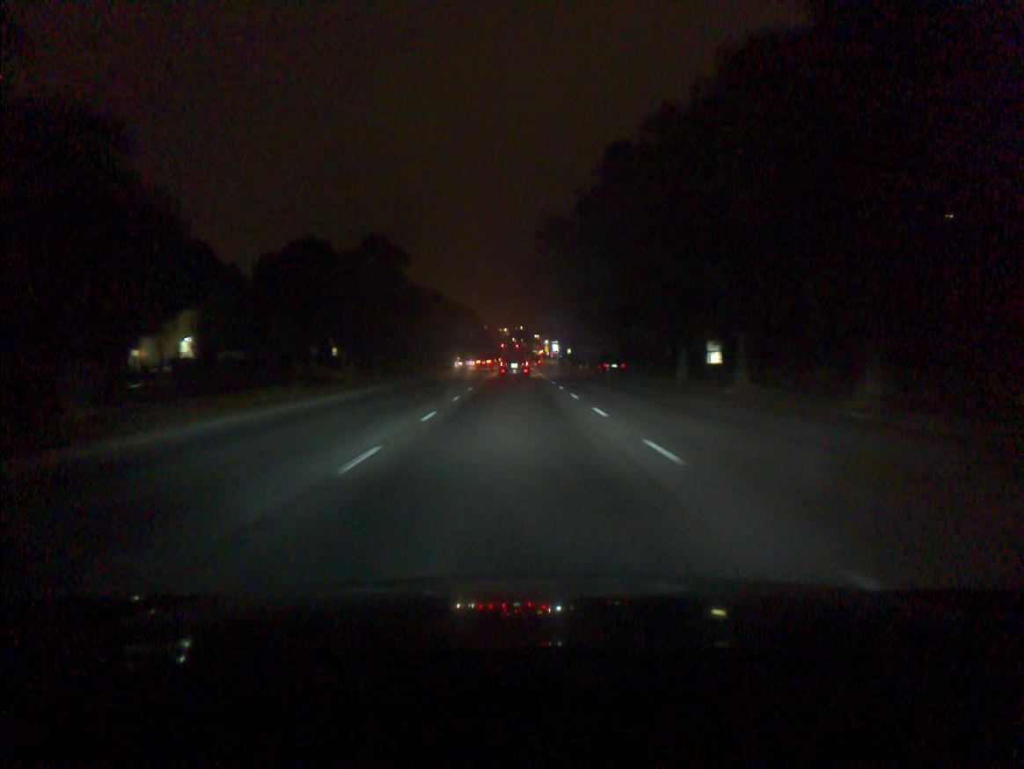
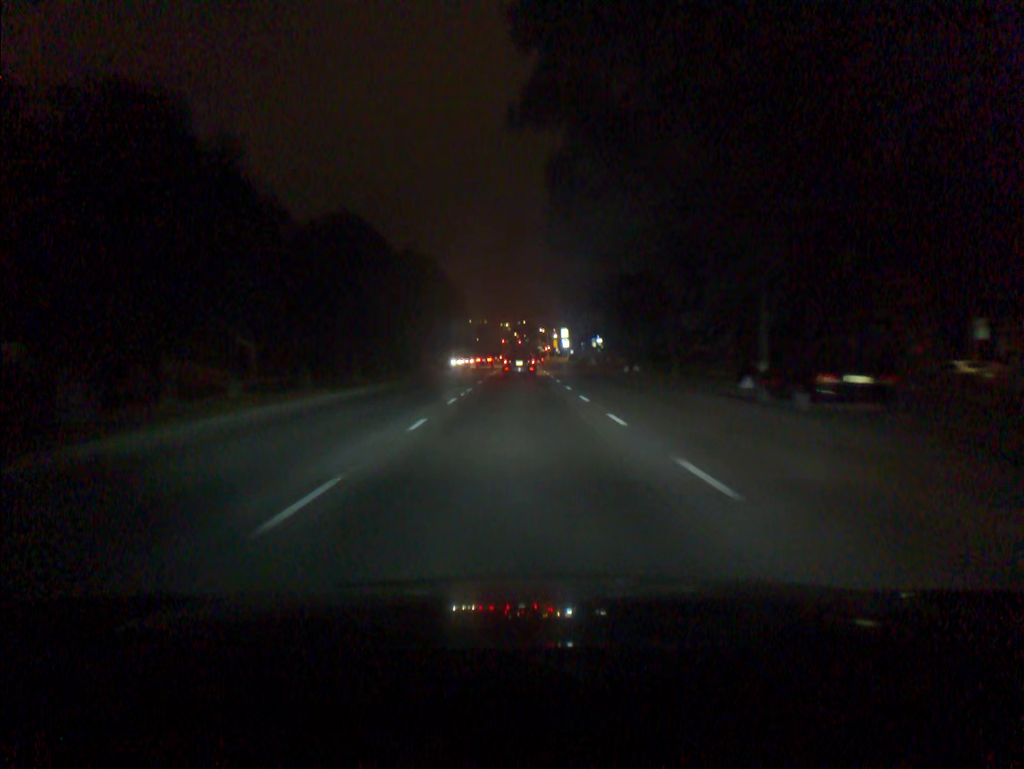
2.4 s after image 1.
(-0.1, +38.4) m; 0°
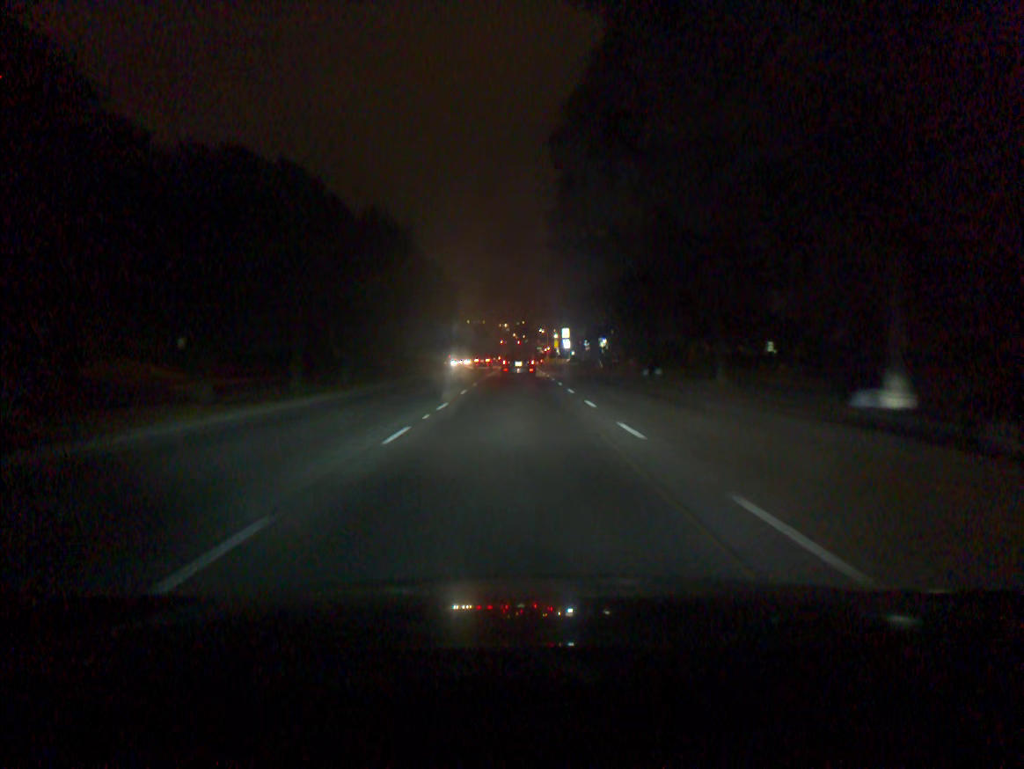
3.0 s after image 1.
(0.0, +9.5) m; 0°
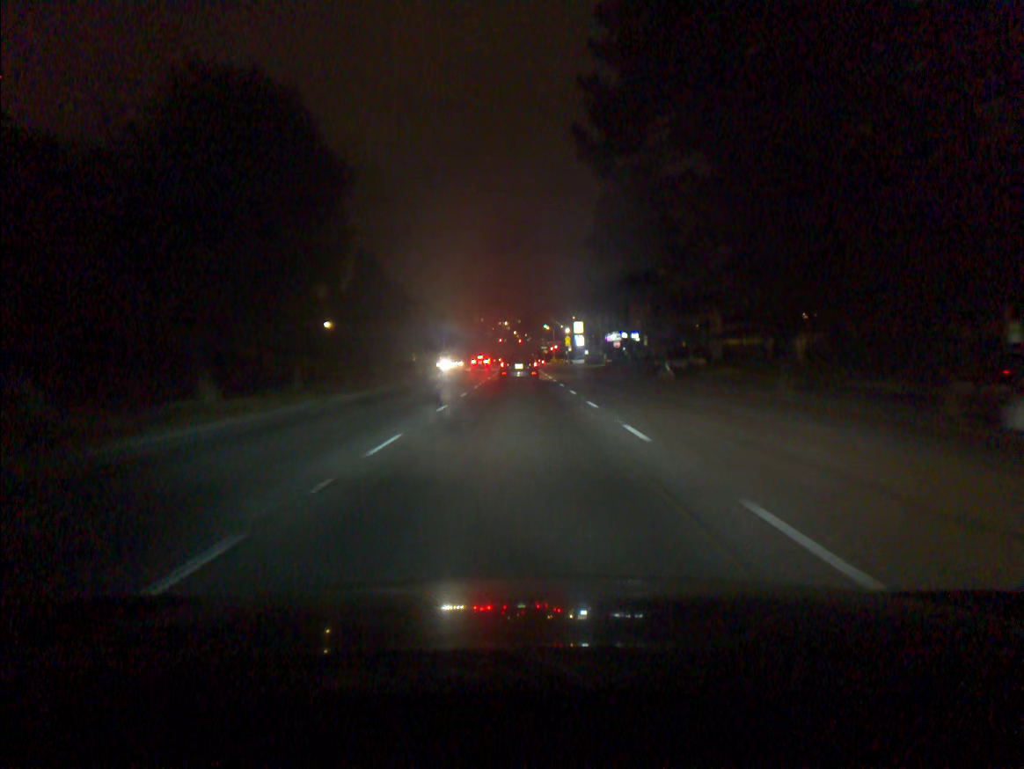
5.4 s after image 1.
(0.0, +36.9) m; 0°
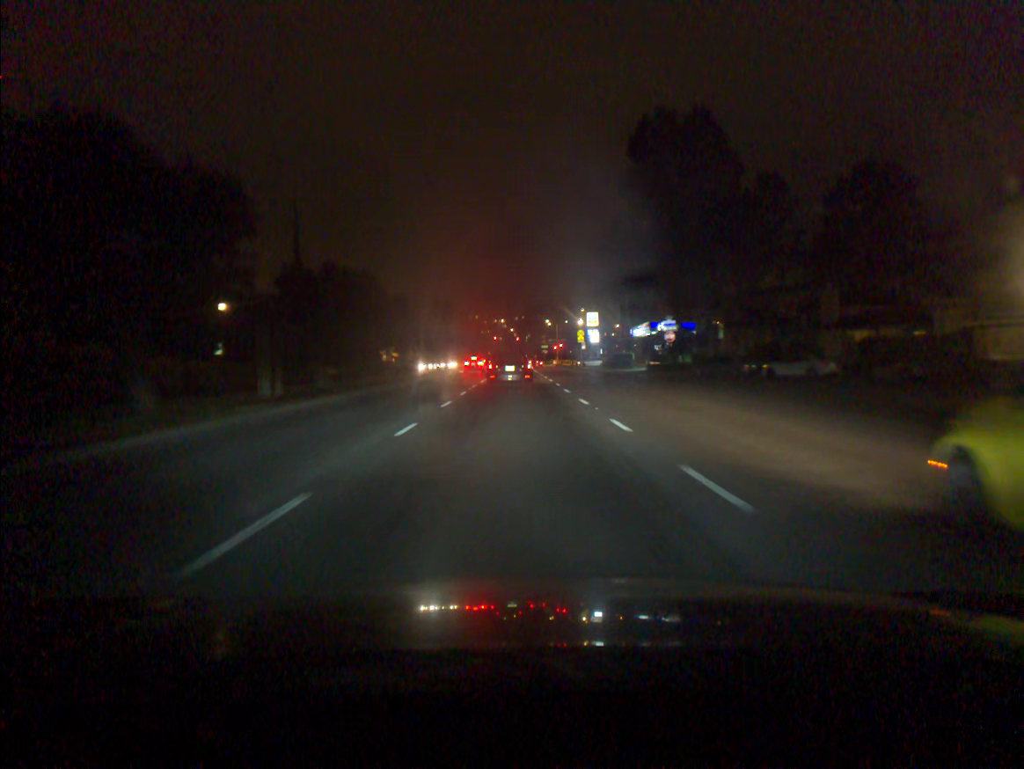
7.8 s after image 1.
(+0.1, +34.2) m; 0°
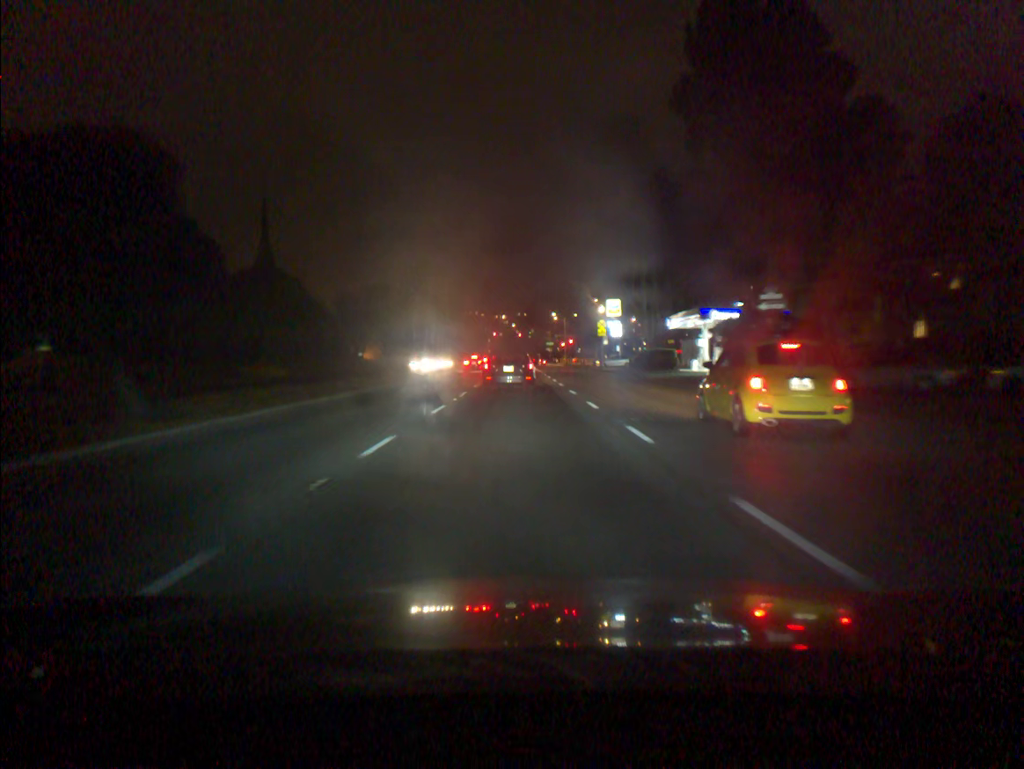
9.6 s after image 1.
(0.0, +23.6) m; 0°
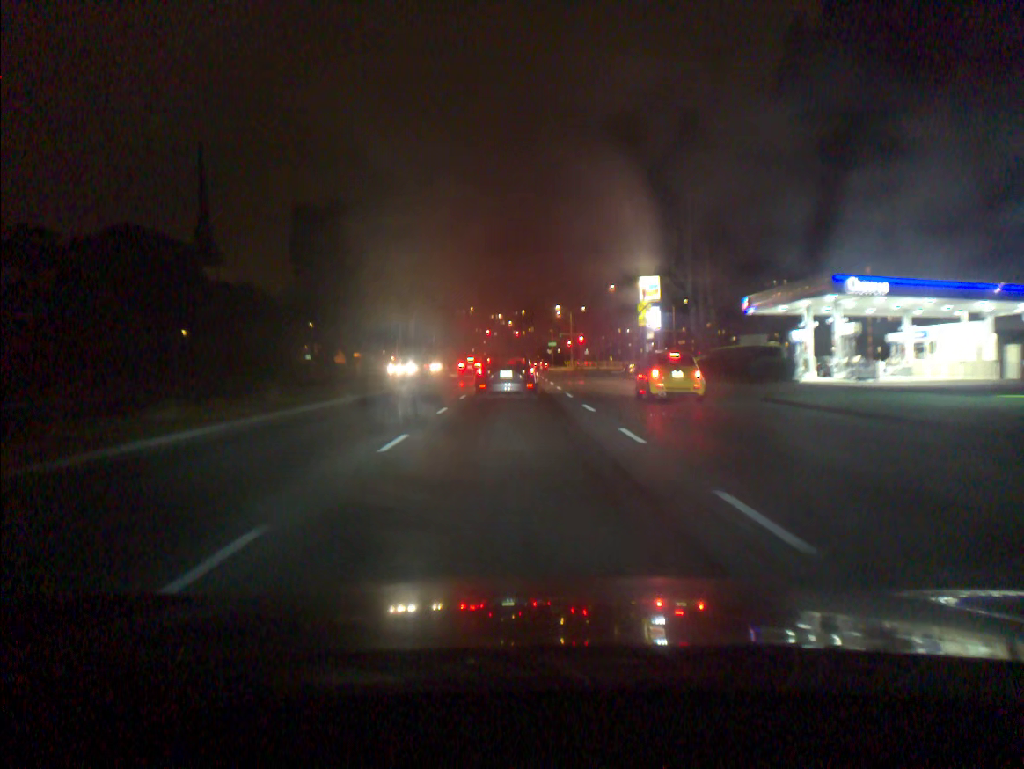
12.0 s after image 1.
(0.0, +28.4) m; 0°
